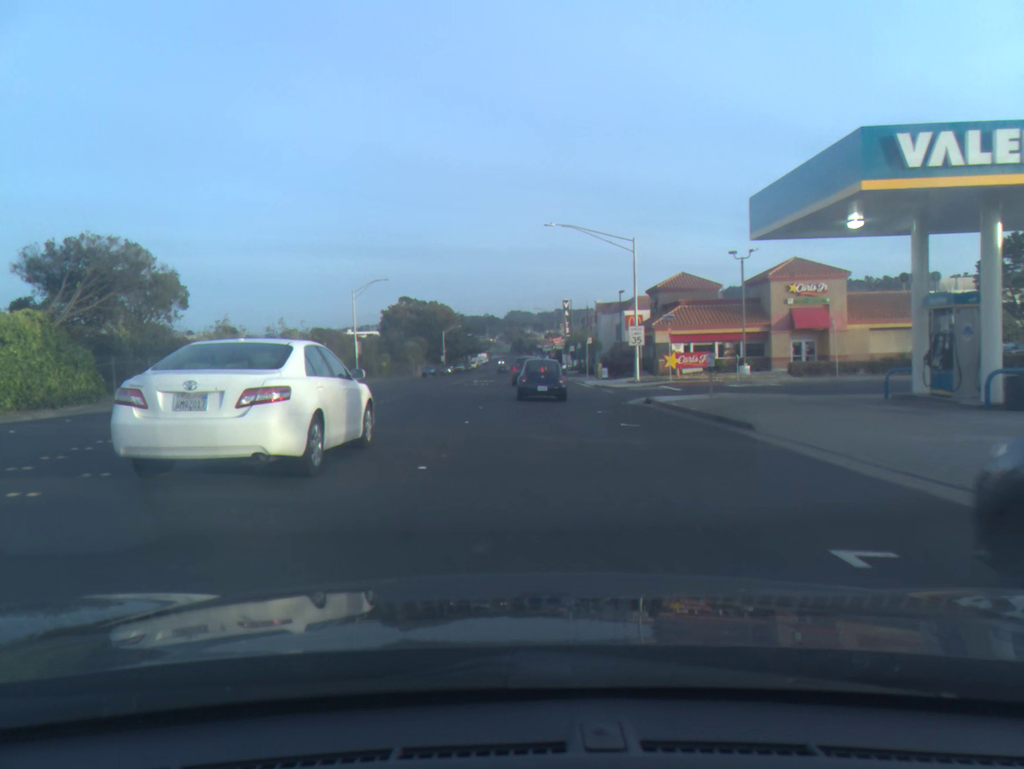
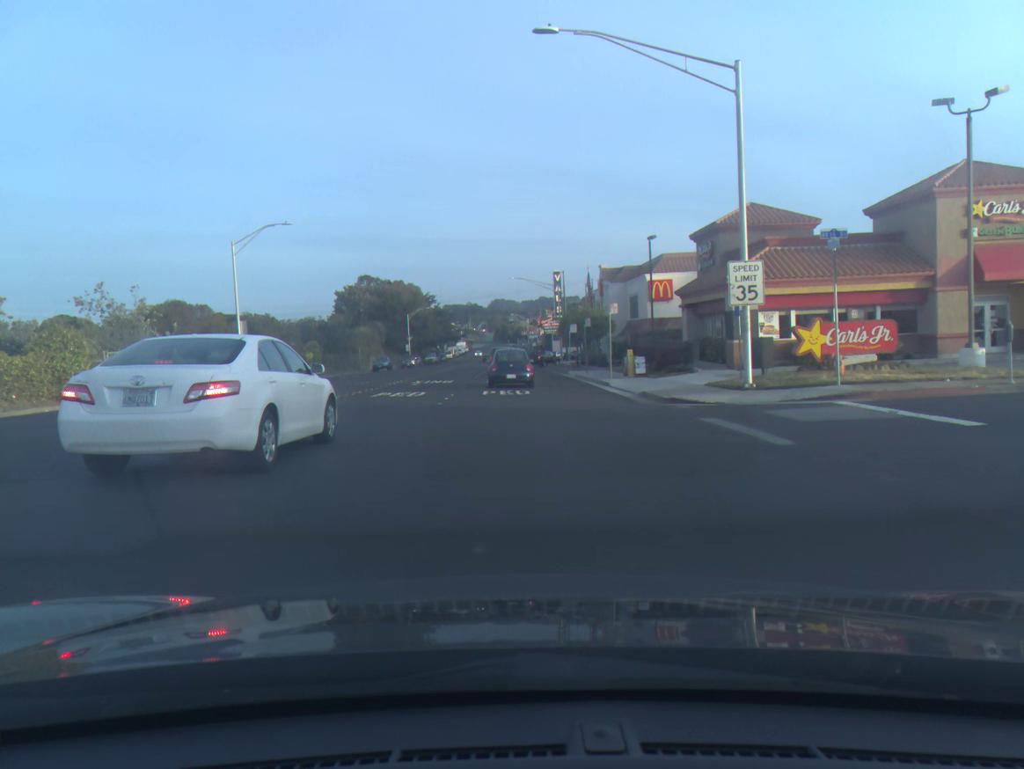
(+0.5, +25.1) m; +1°
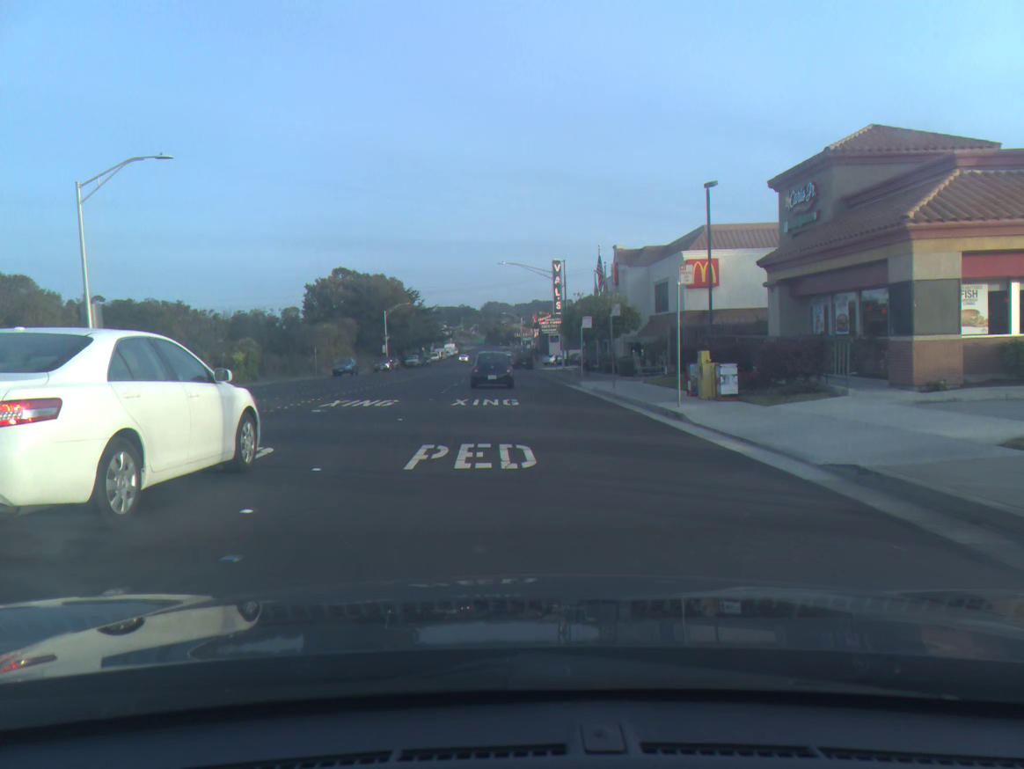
(0.0, +15.5) m; +1°
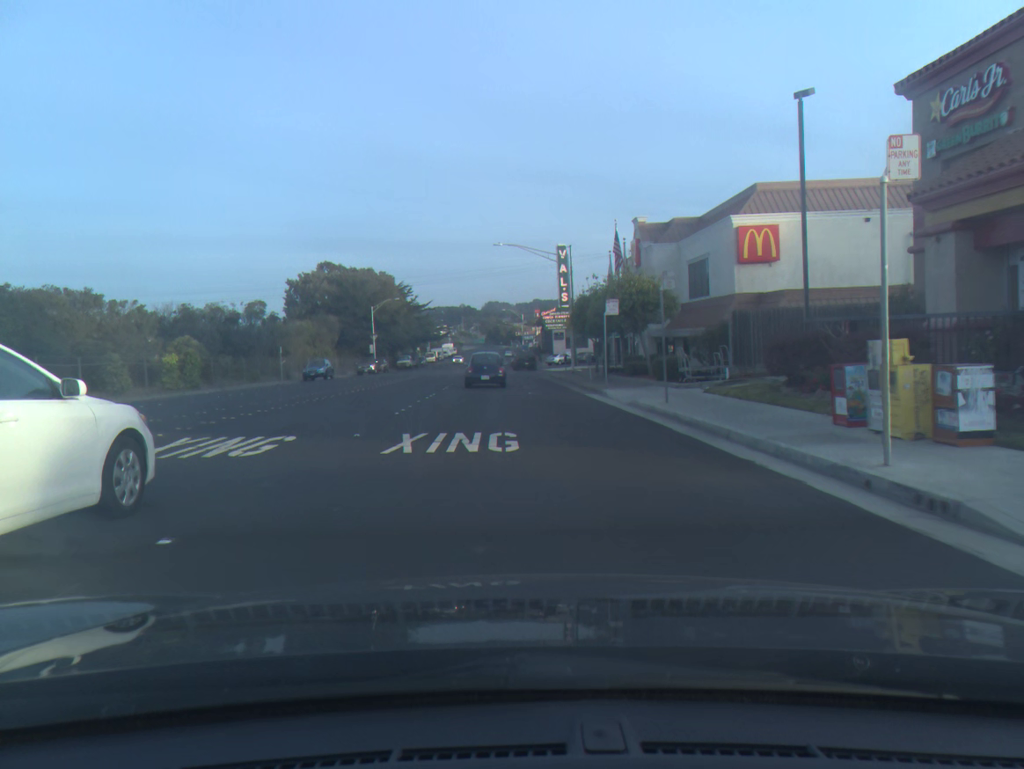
(0.0, +10.4) m; 0°
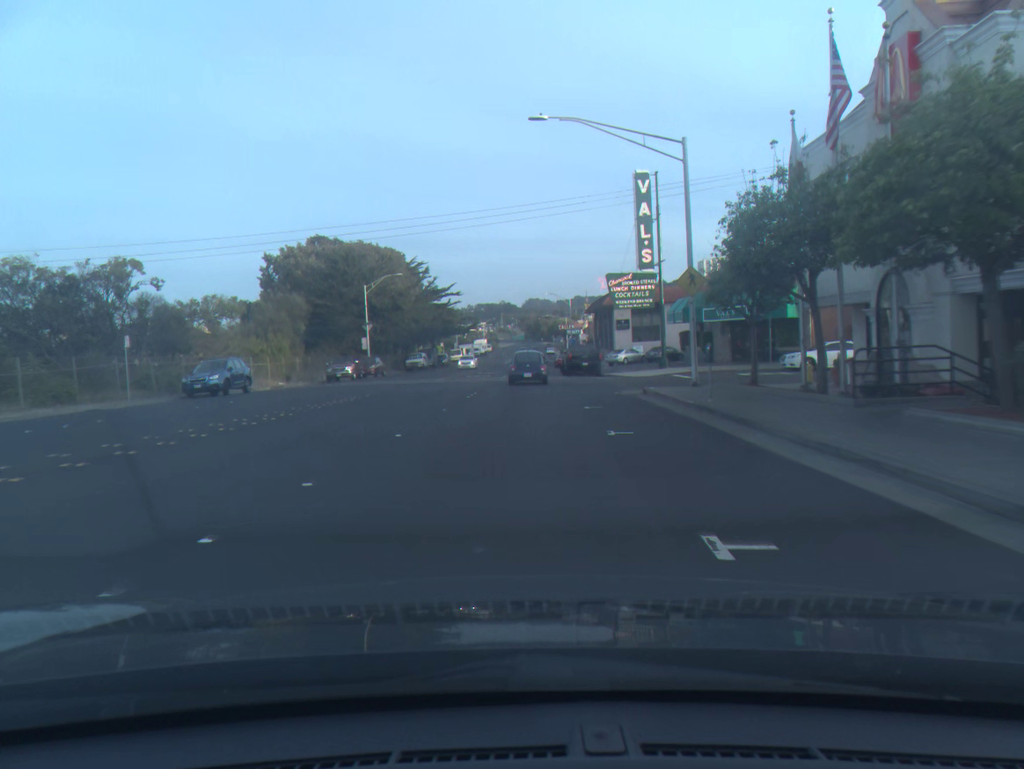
(-0.7, +28.5) m; -3°
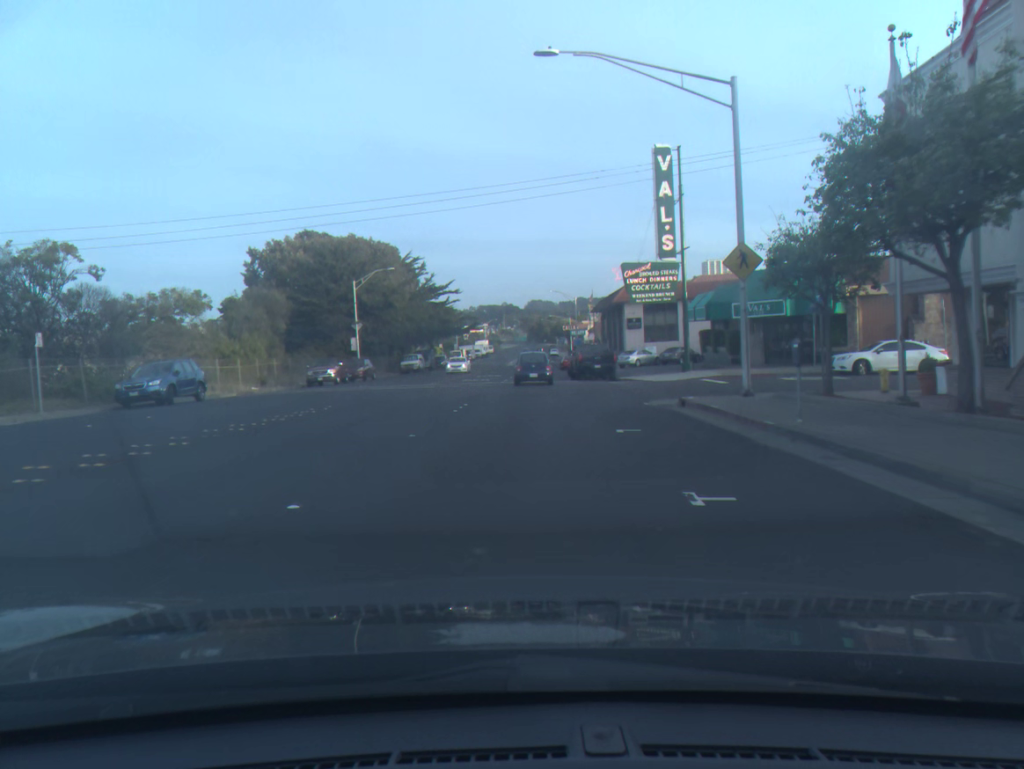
(0.0, +5.8) m; 0°
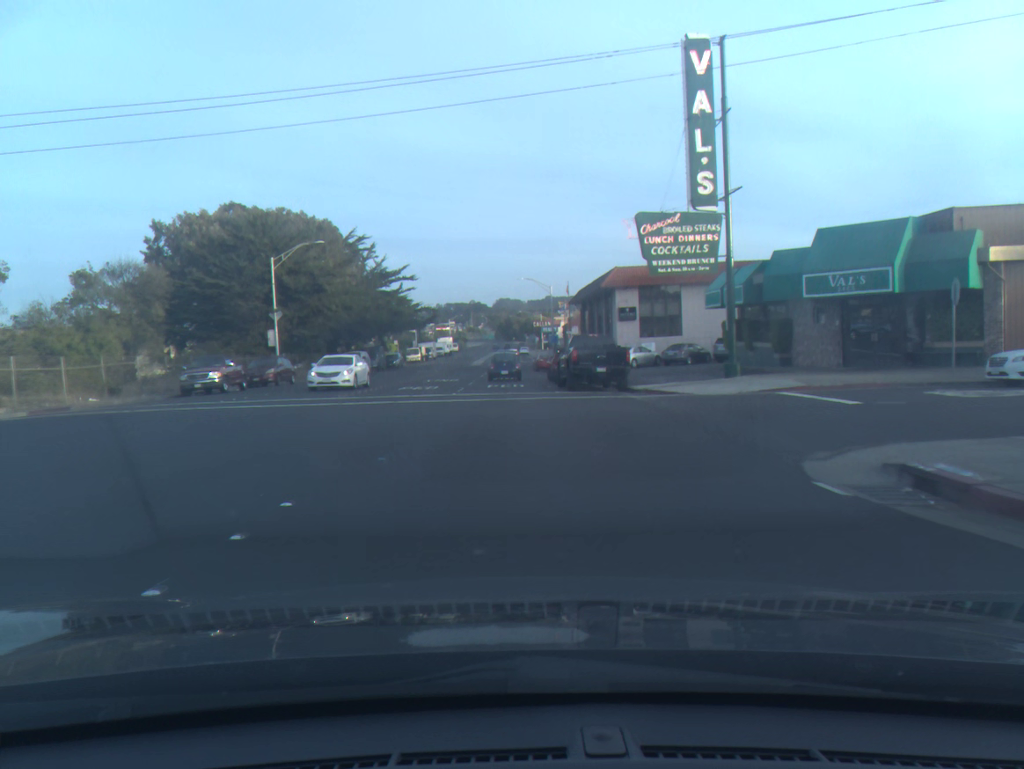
(+0.2, +14.2) m; +4°
